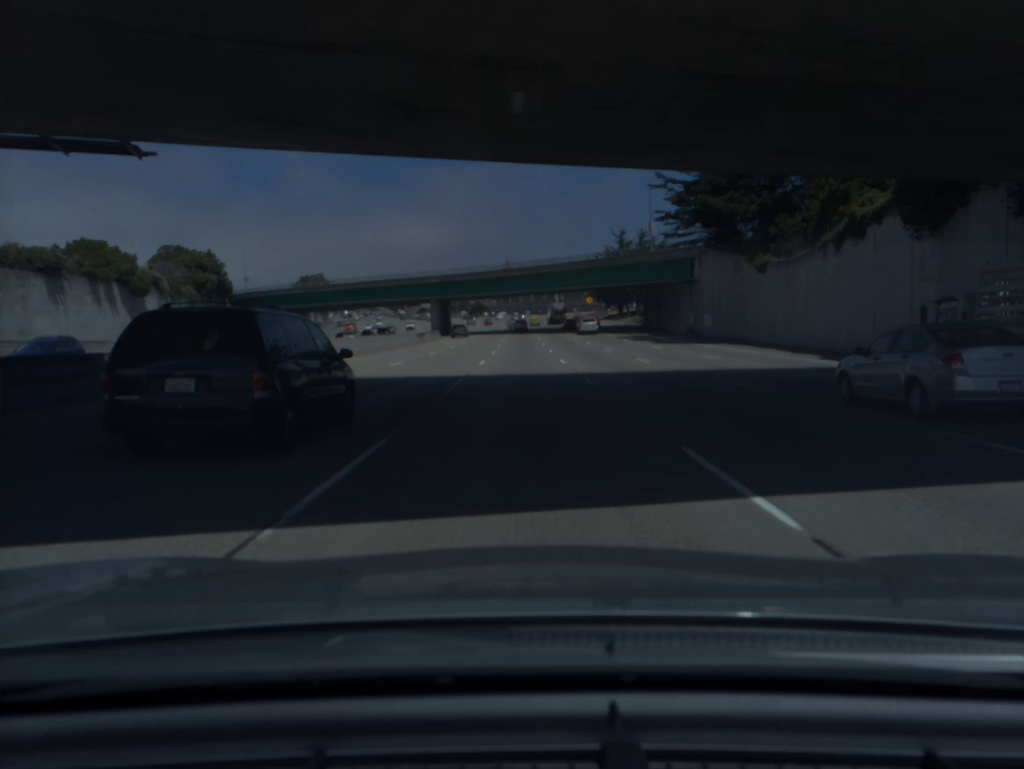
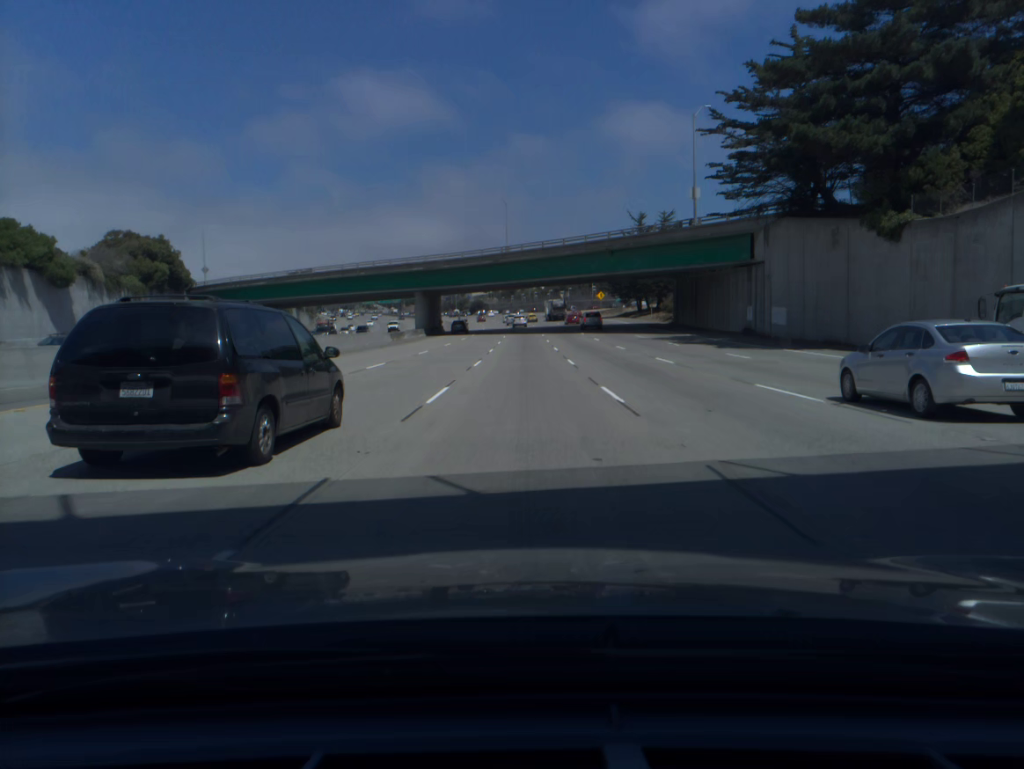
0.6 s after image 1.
(0.0, +19.1) m; 0°
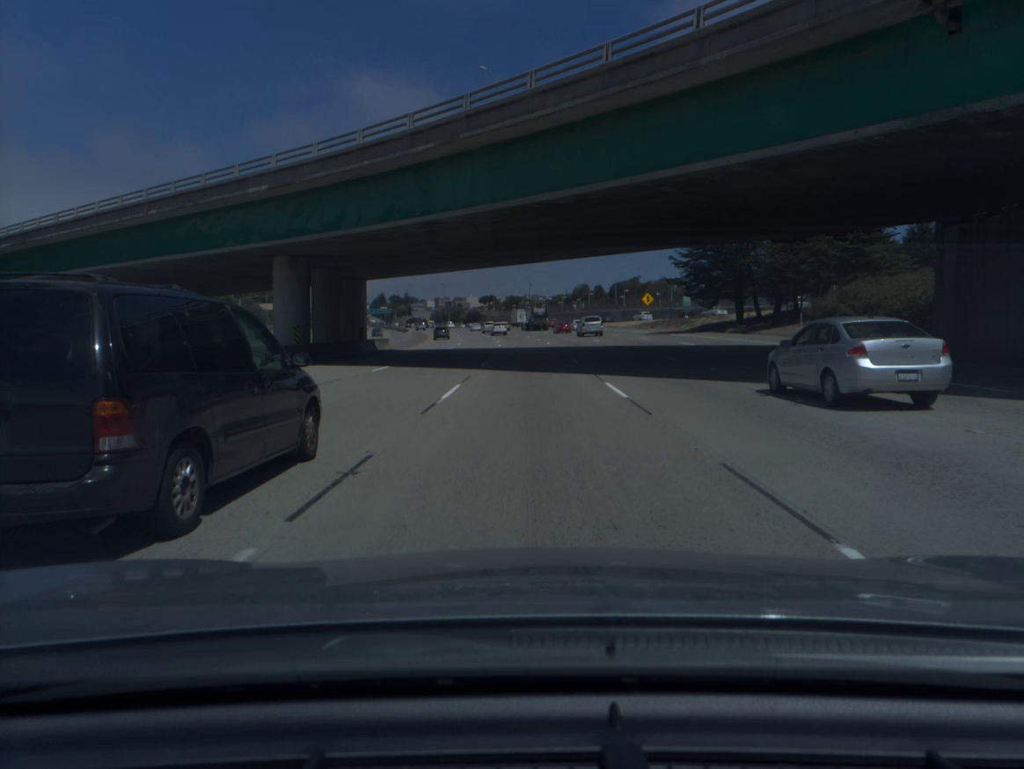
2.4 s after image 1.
(-0.2, +57.2) m; 0°
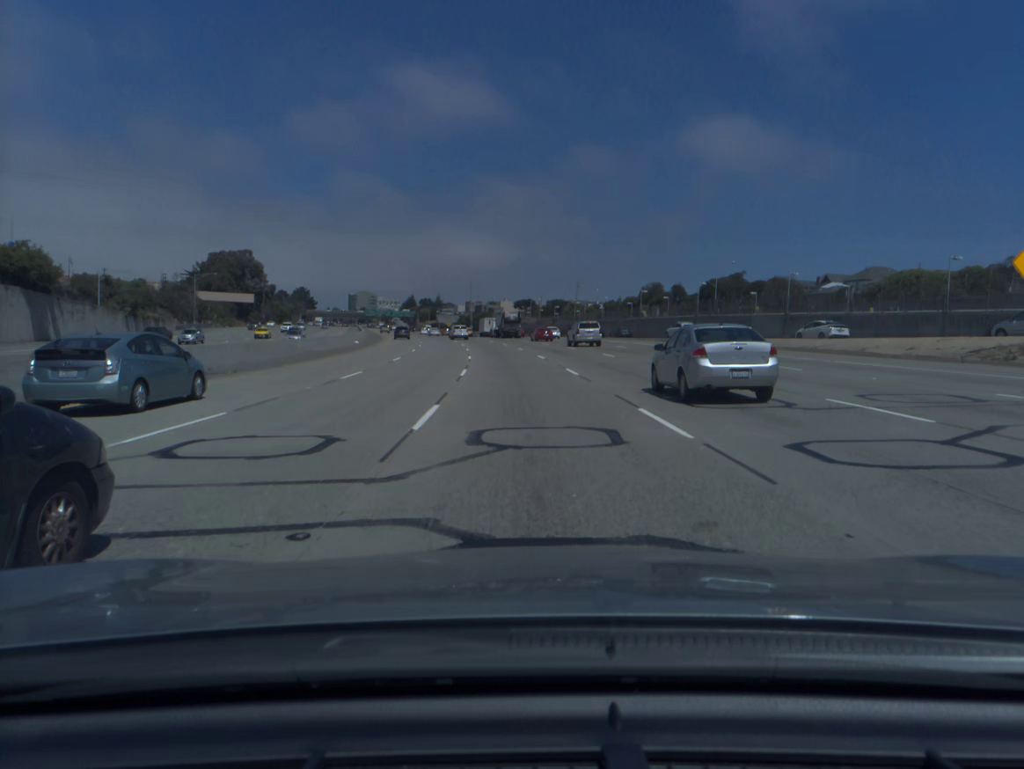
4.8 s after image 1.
(-0.7, +75.3) m; -2°
